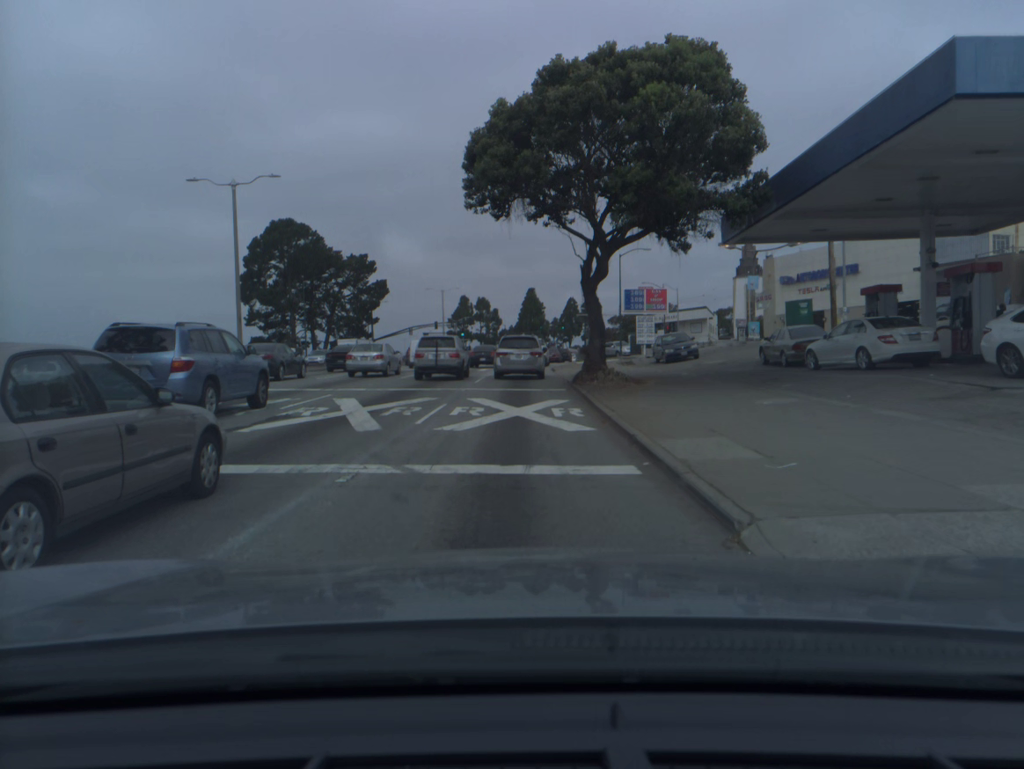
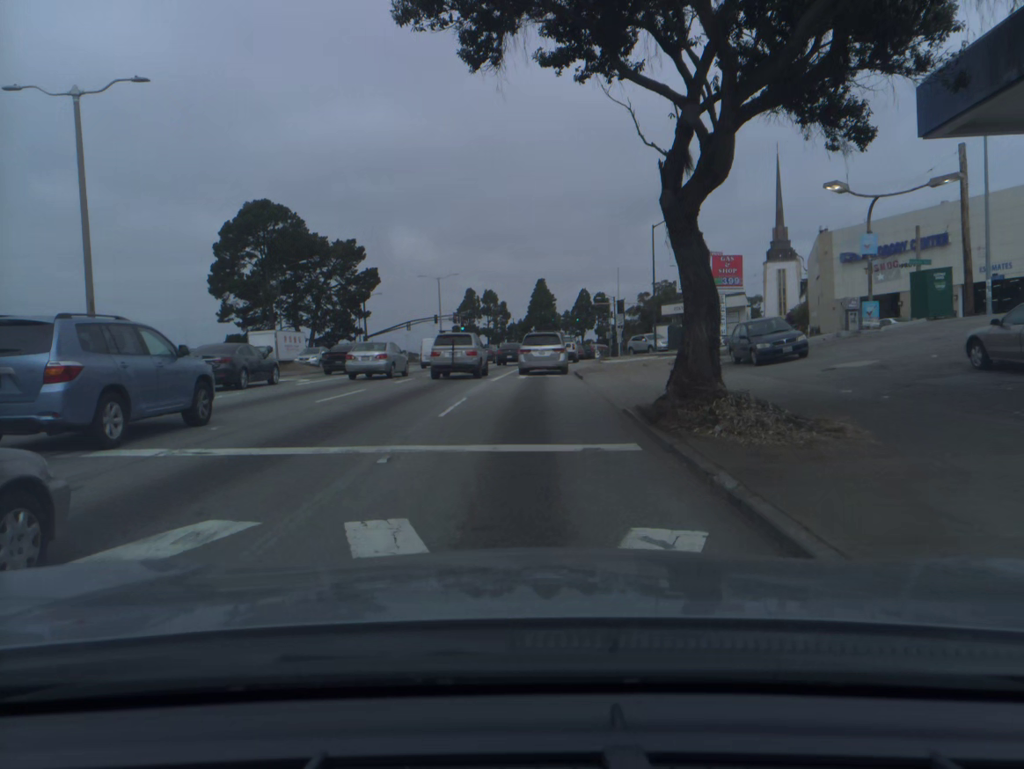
(0.0, +13.7) m; 0°
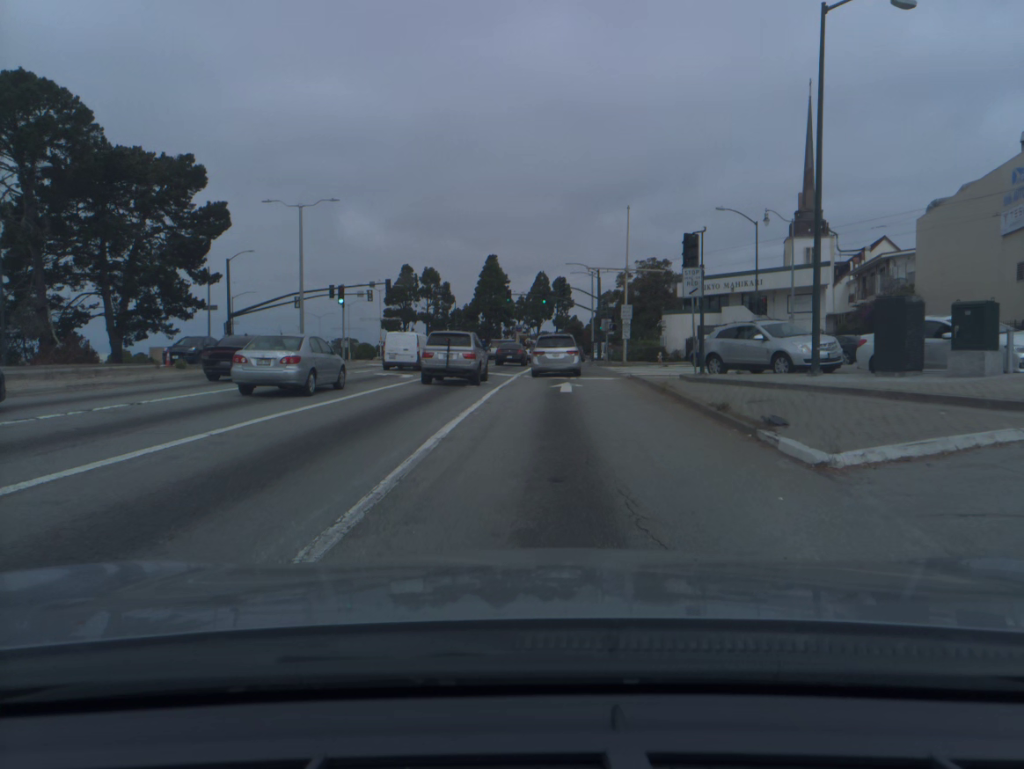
(+0.6, +38.4) m; +3°
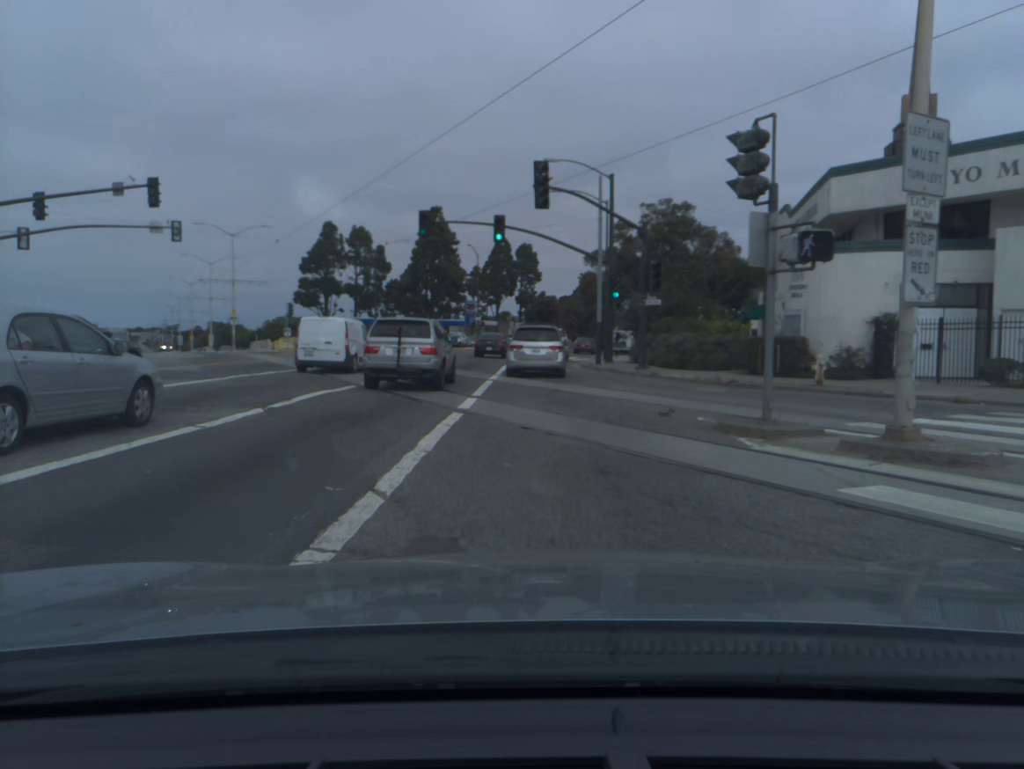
(+1.3, +41.5) m; +3°
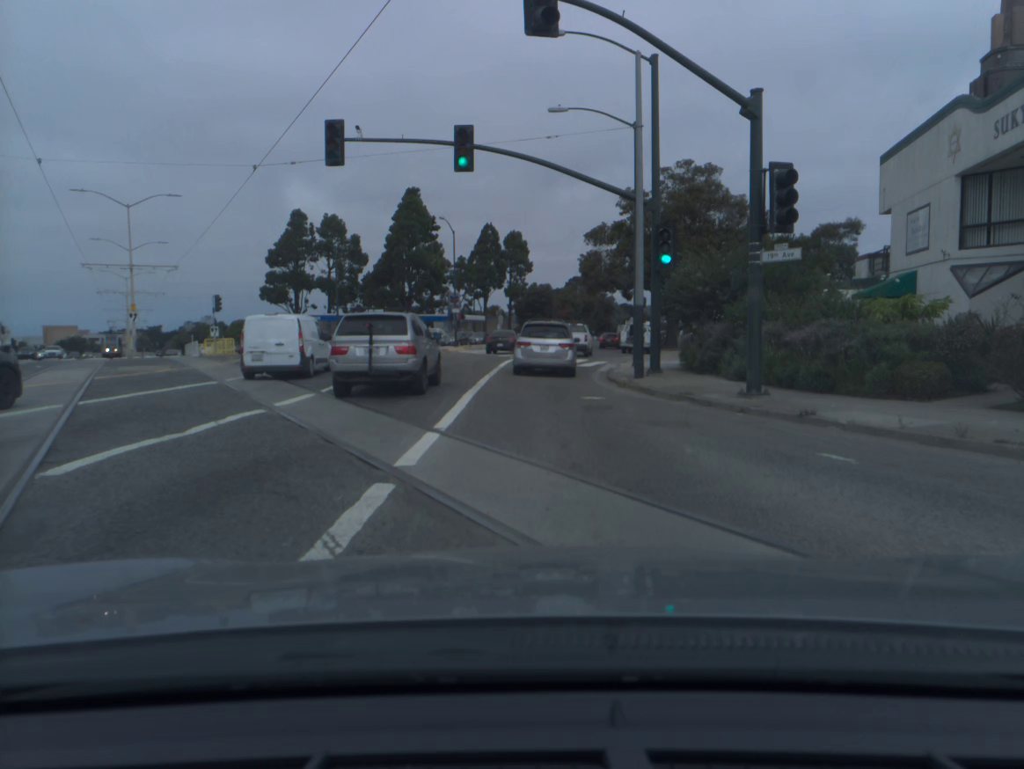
(0.0, +16.8) m; 0°
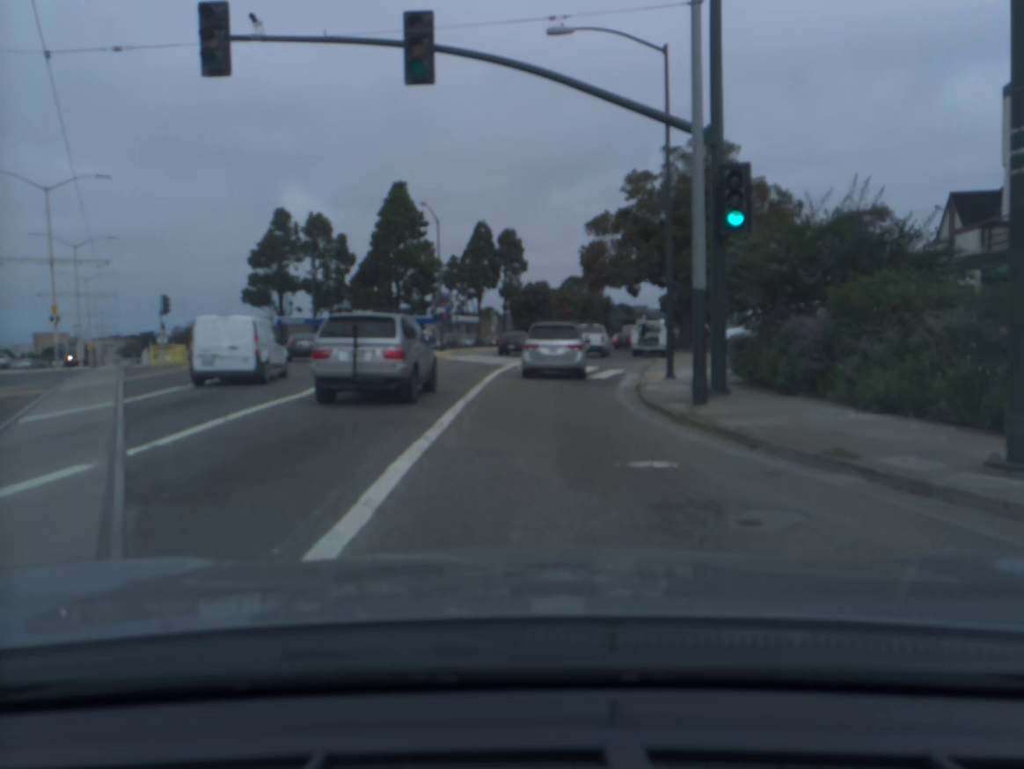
(+0.1, +8.4) m; +1°
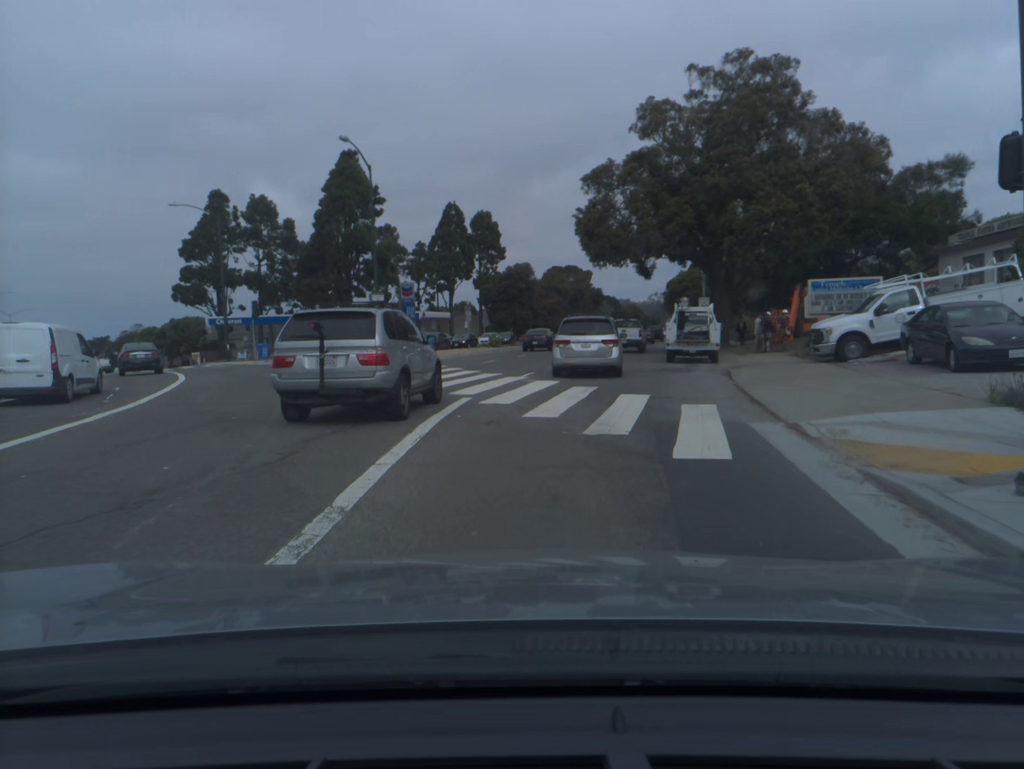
(+0.1, +16.4) m; +2°
